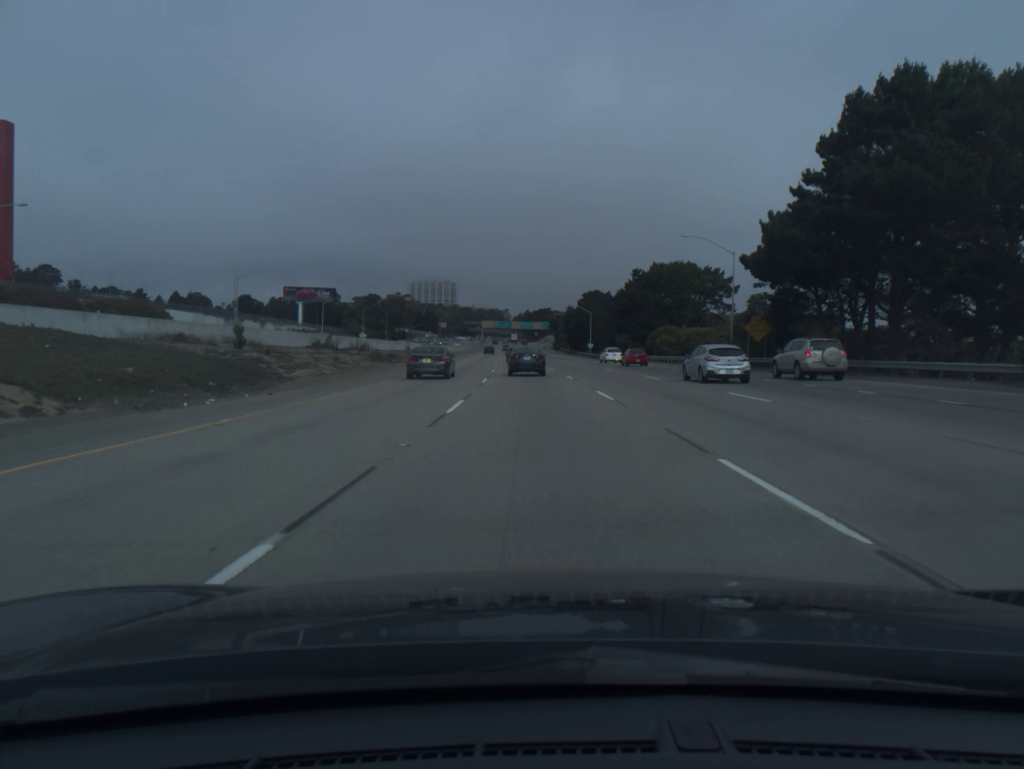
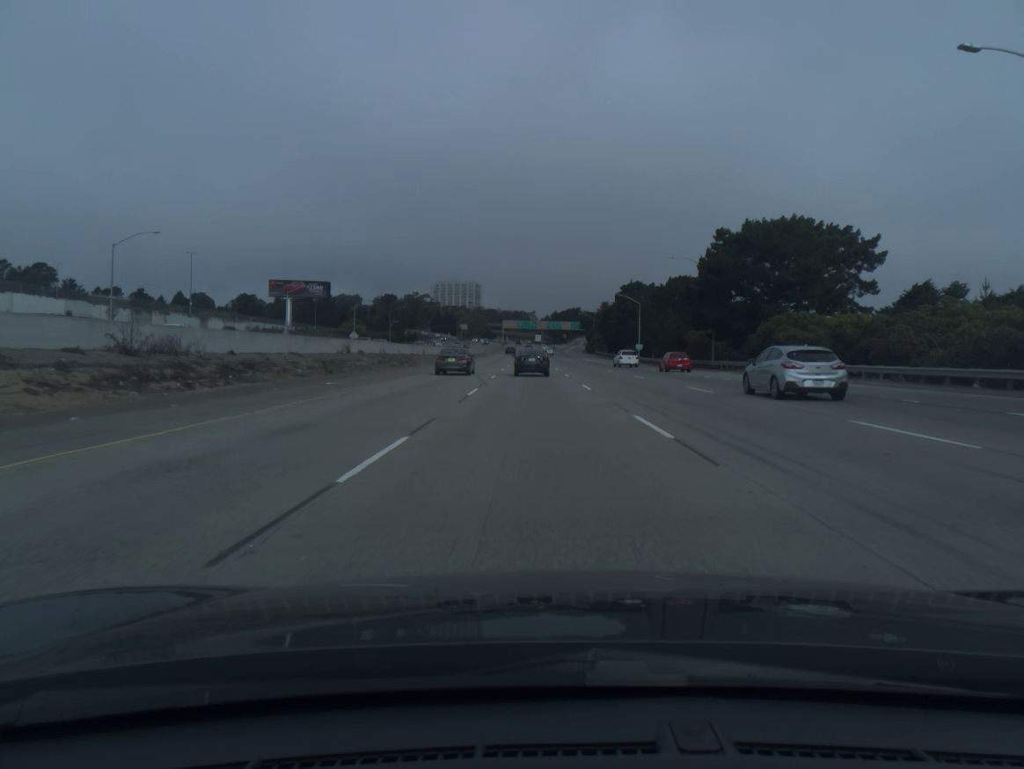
(-0.6, +37.9) m; -2°
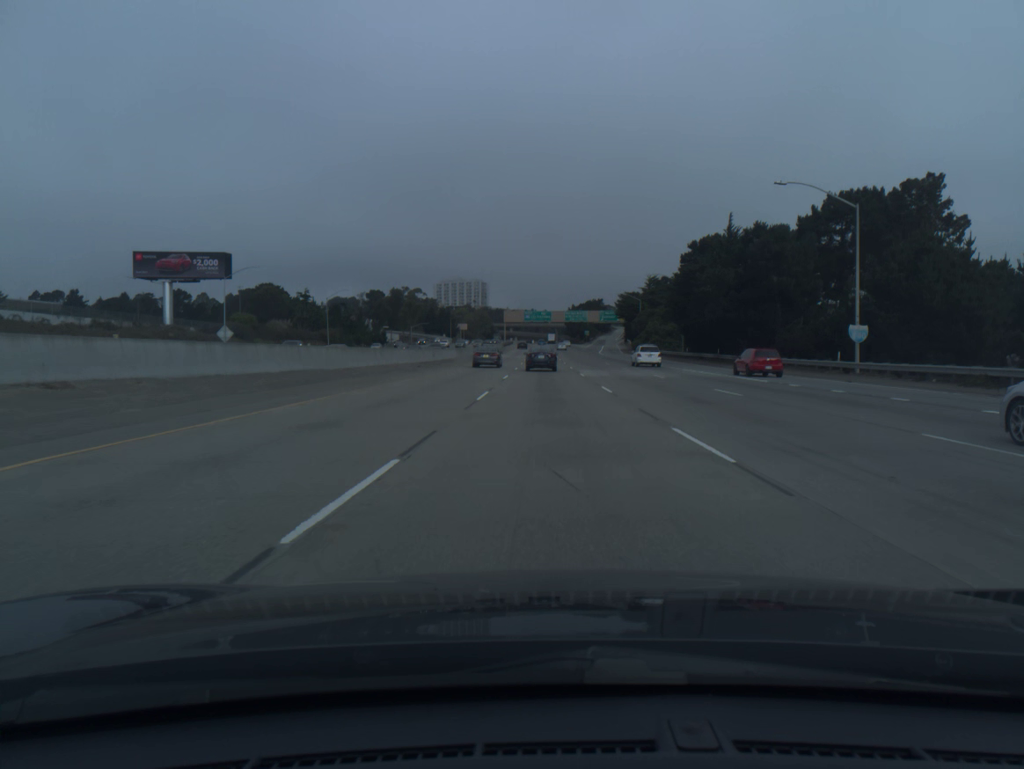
(-1.3, +75.1) m; -1°
